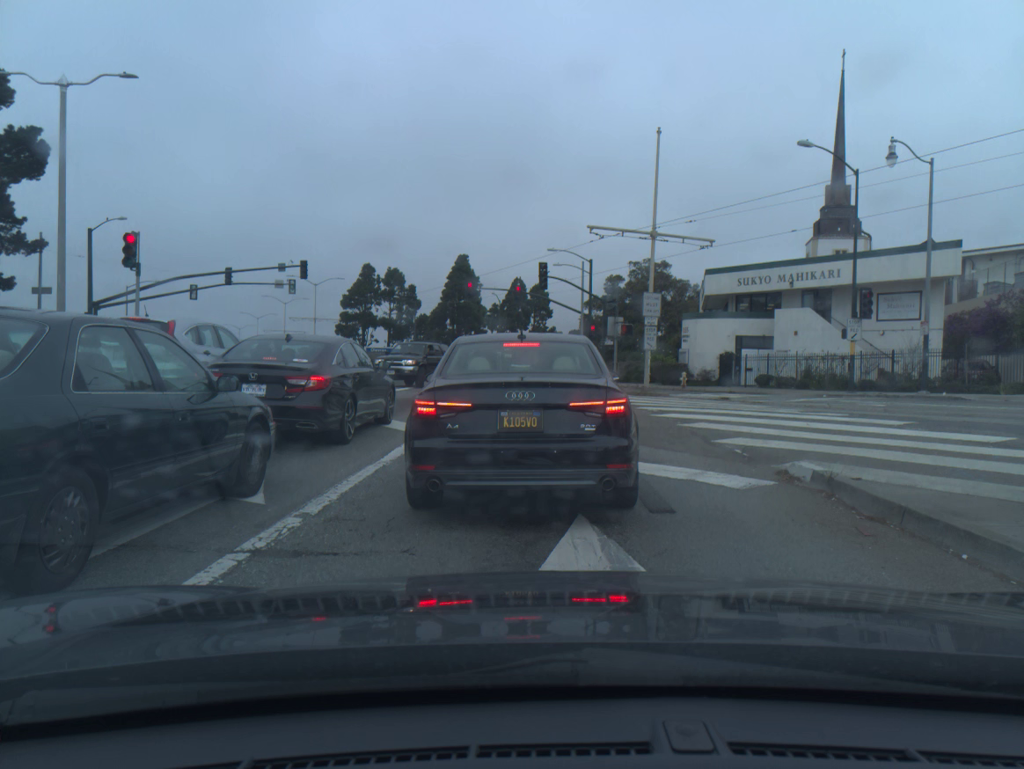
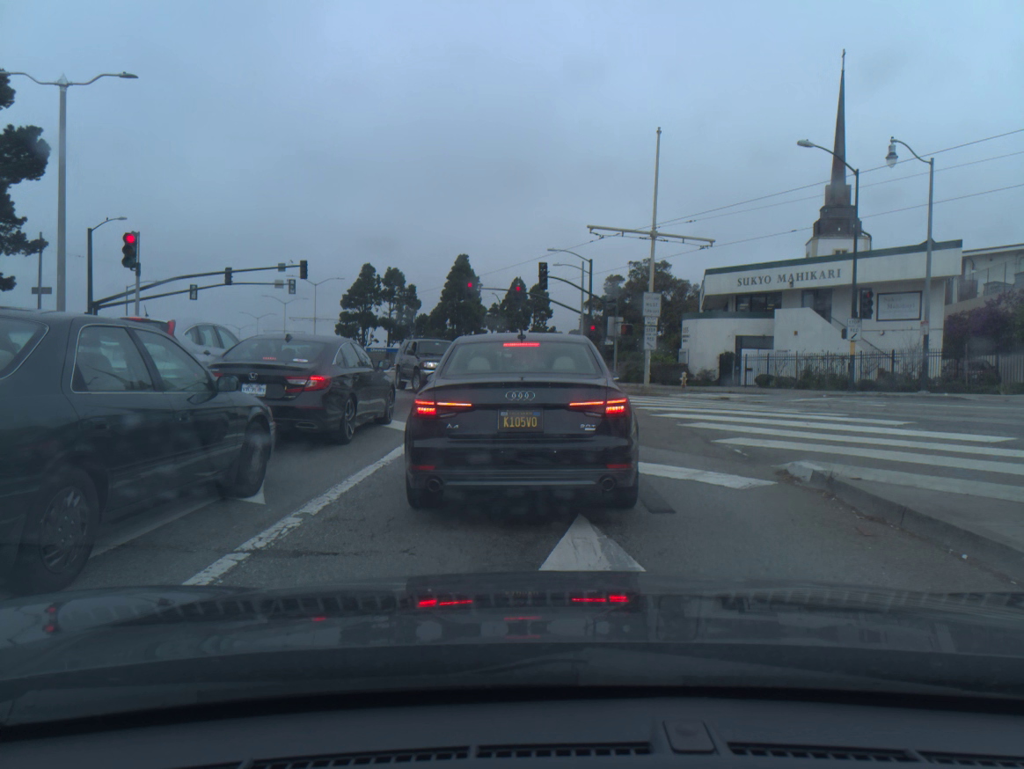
(0.0, 0.0) m; 0°
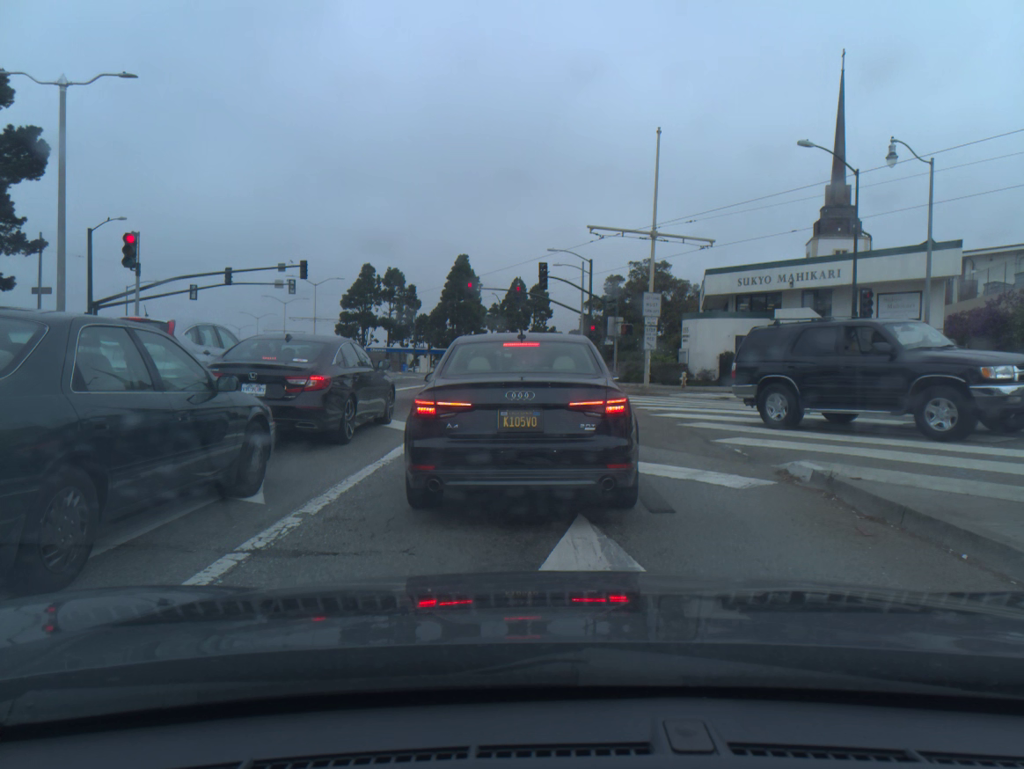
(0.0, 0.0) m; 0°
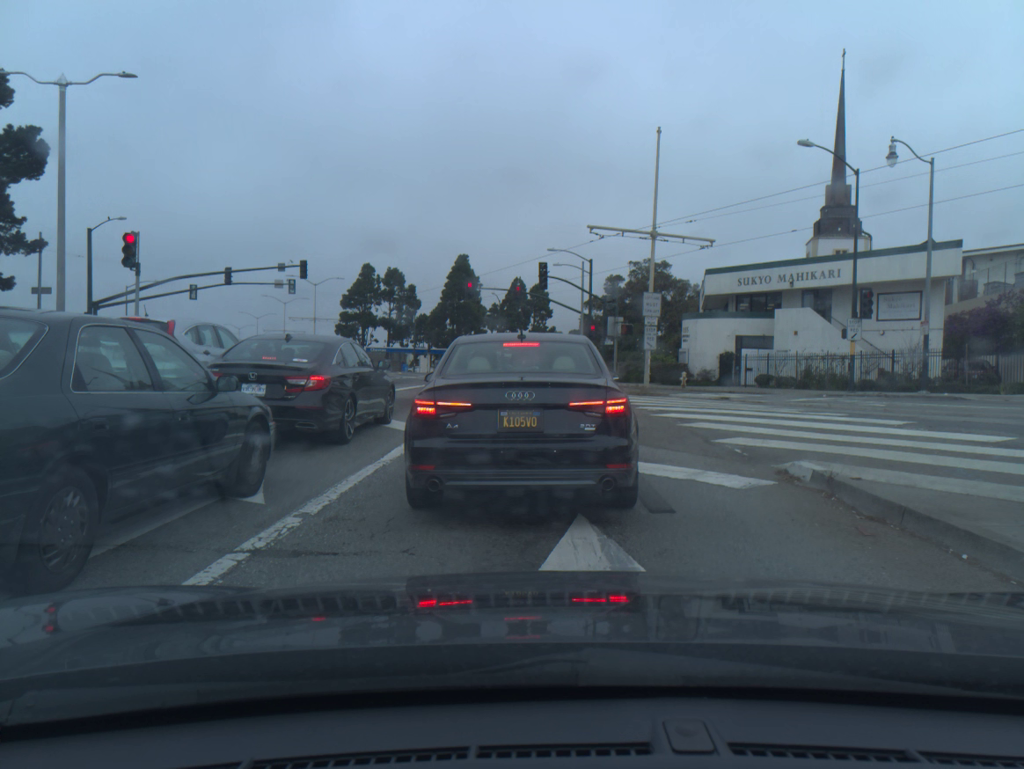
(0.0, 0.0) m; 0°
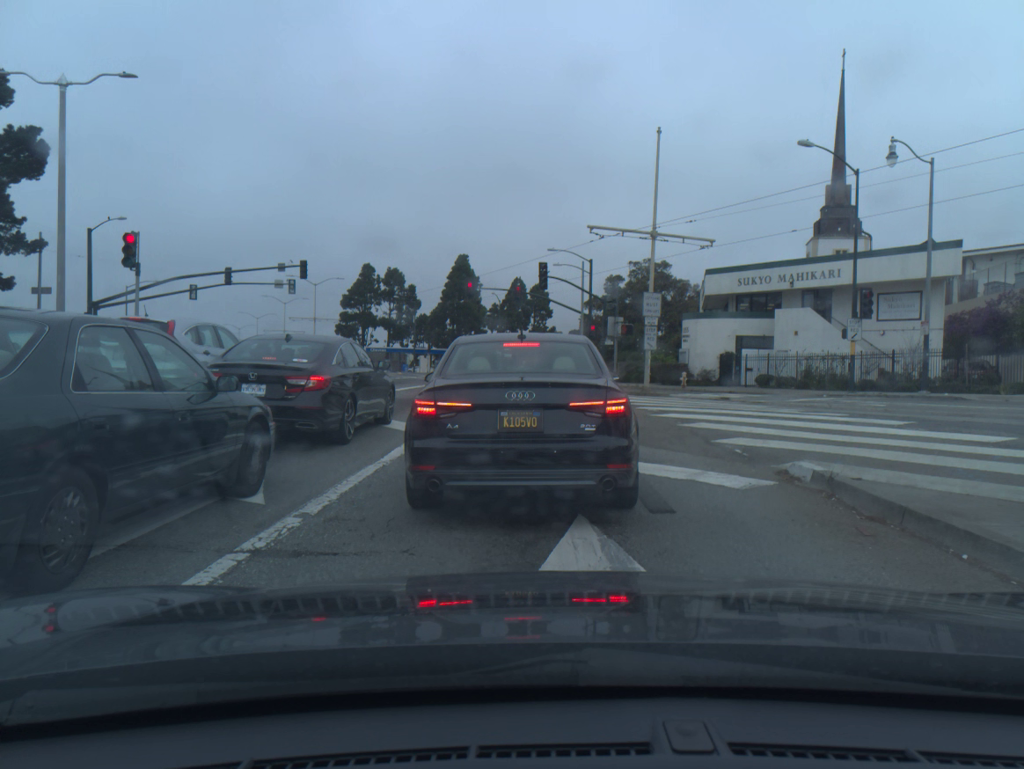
(0.0, 0.0) m; 0°
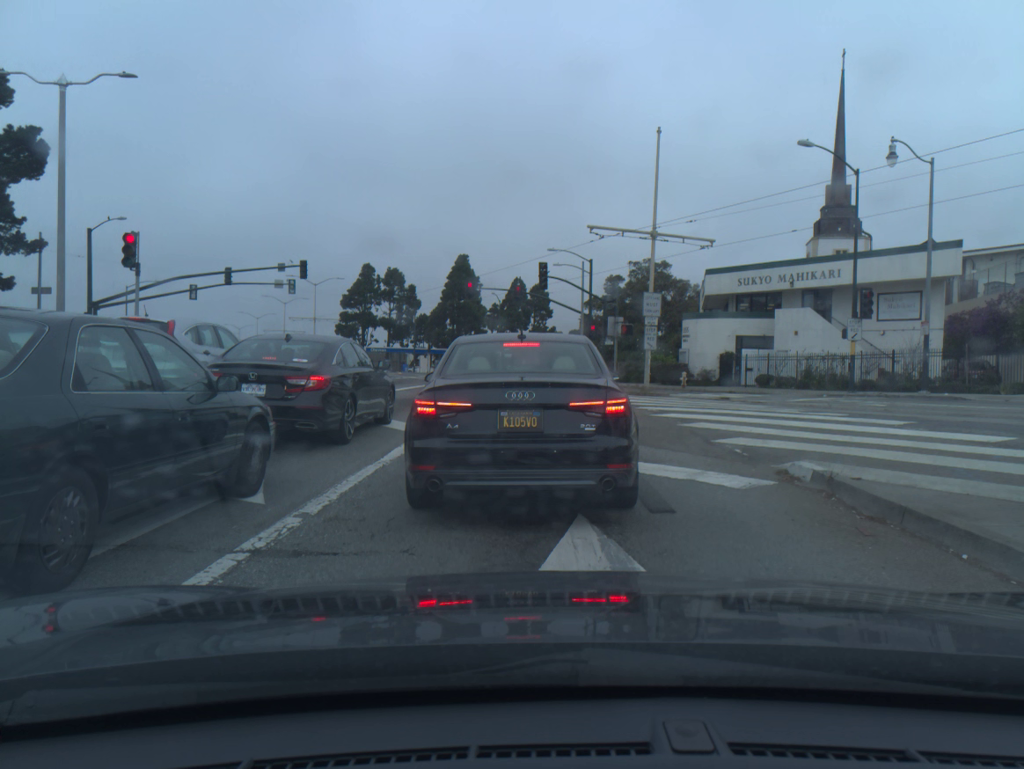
(0.0, 0.0) m; 0°
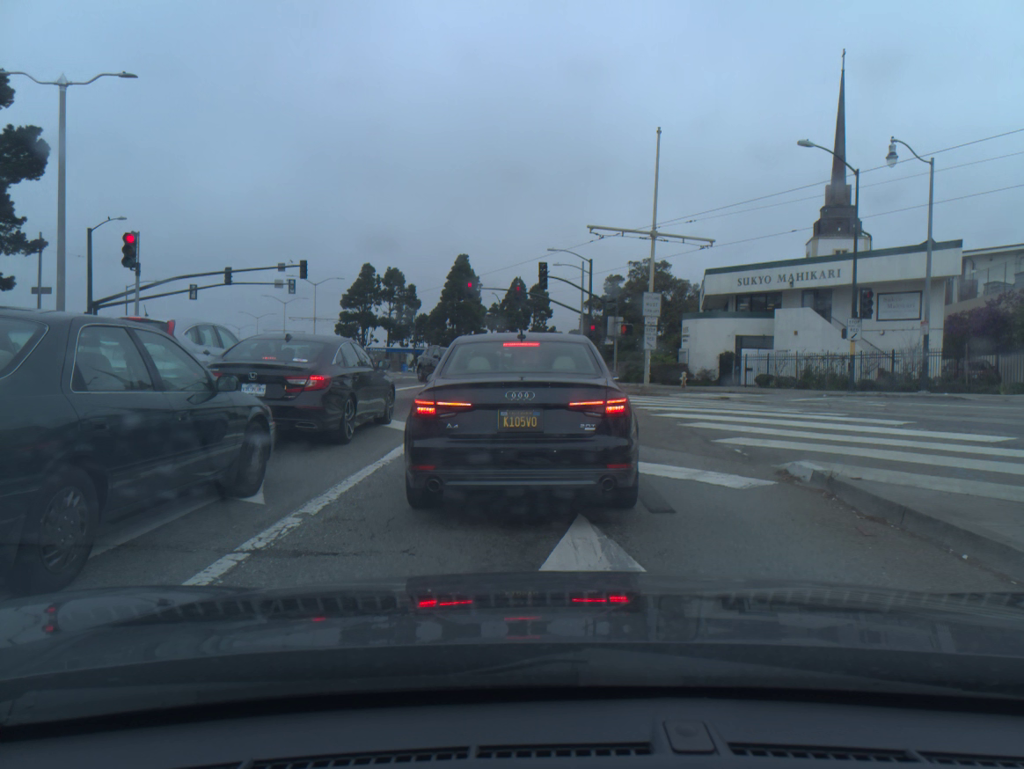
(0.0, 0.0) m; 0°
